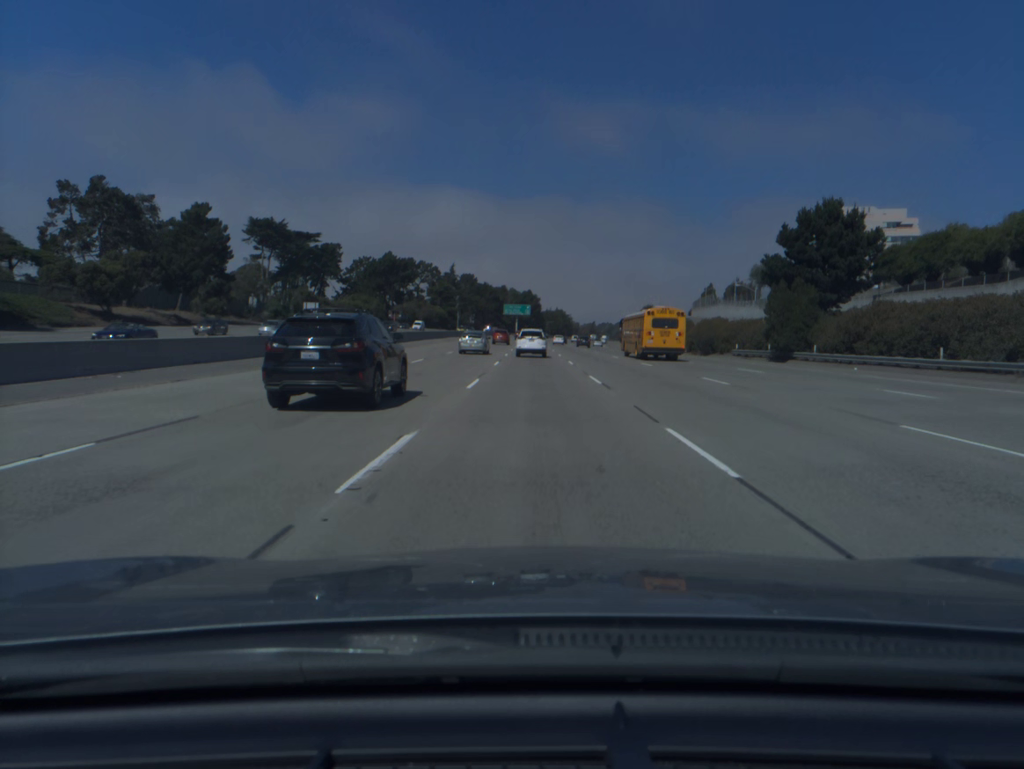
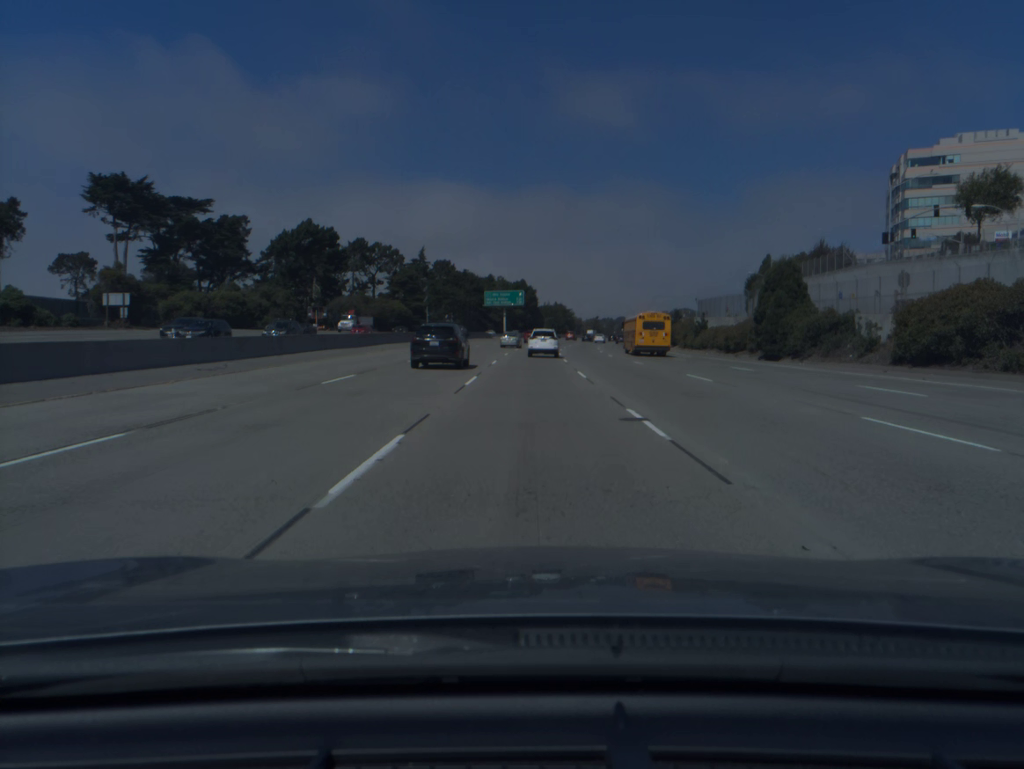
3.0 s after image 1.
(0.0, +70.2) m; 0°
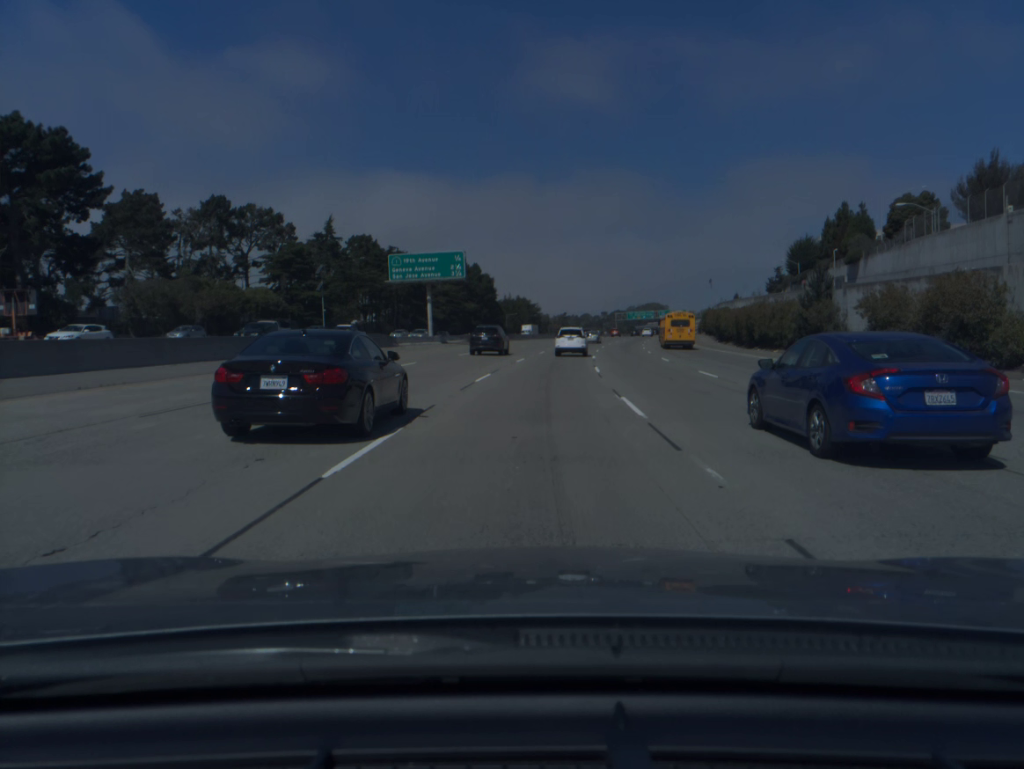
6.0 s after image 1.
(+0.9, +69.9) m; +3°
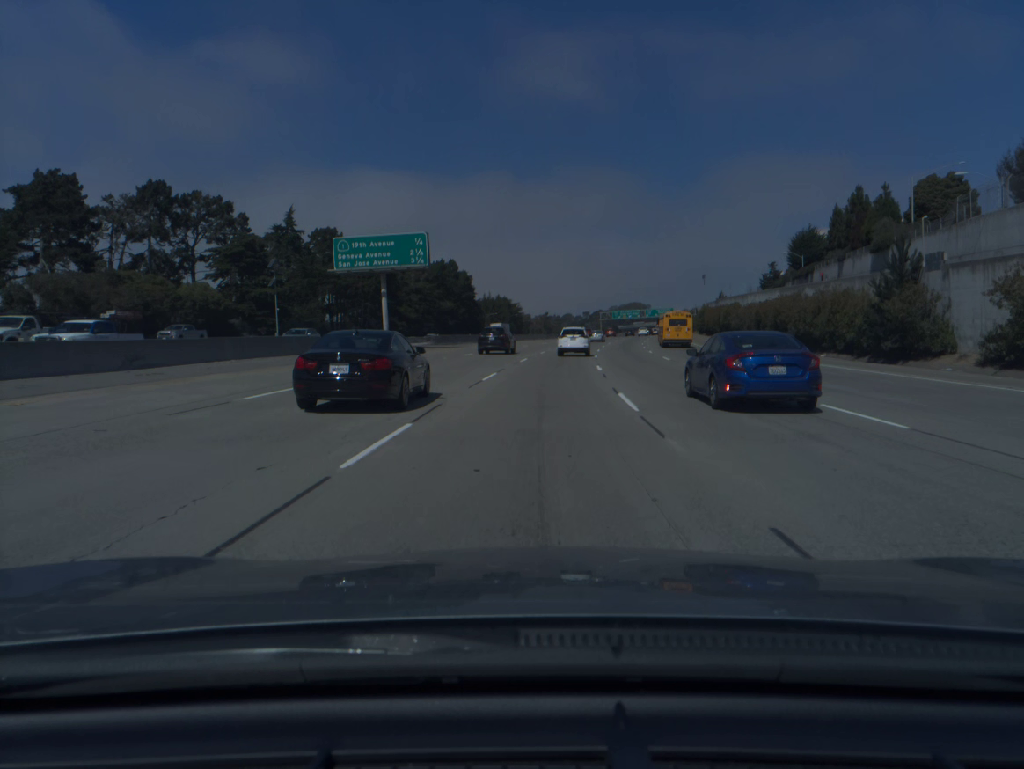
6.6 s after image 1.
(+0.2, +13.9) m; +1°
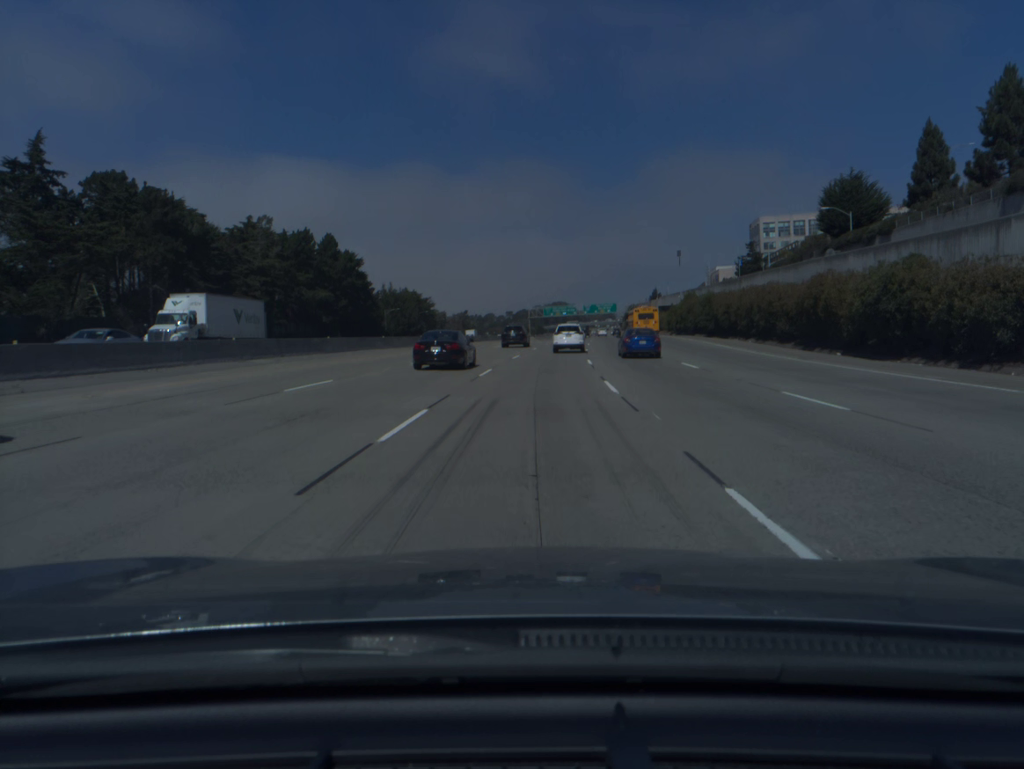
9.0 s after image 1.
(+2.8, +55.3) m; +6°
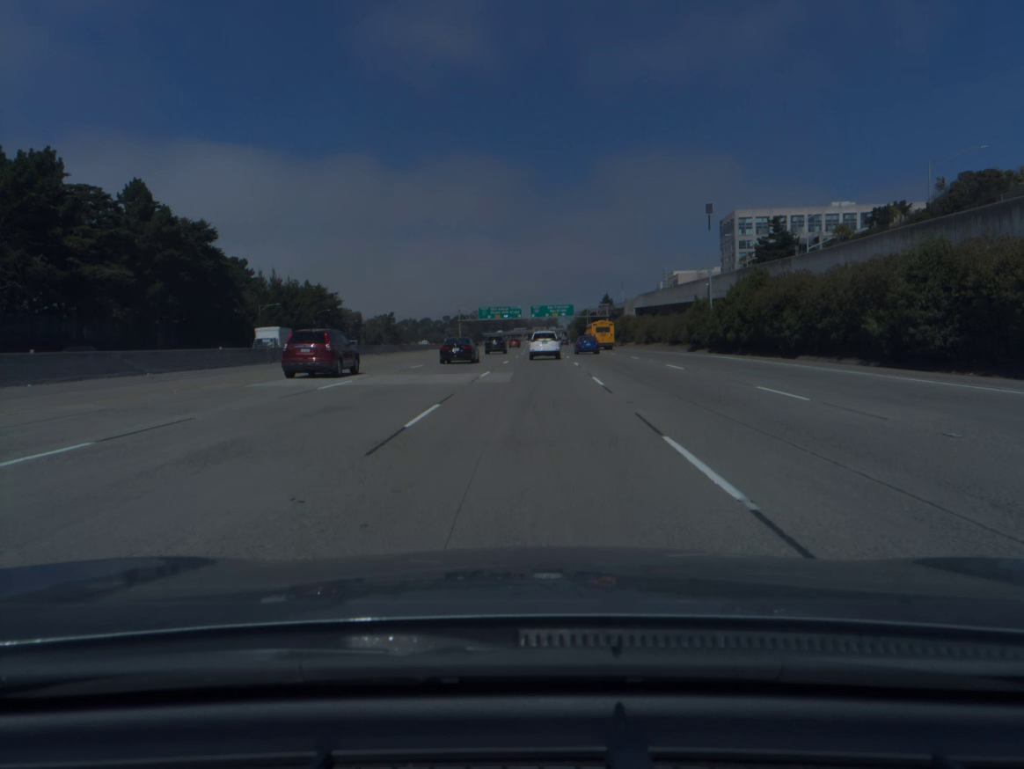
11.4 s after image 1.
(+2.1, +55.0) m; +4°
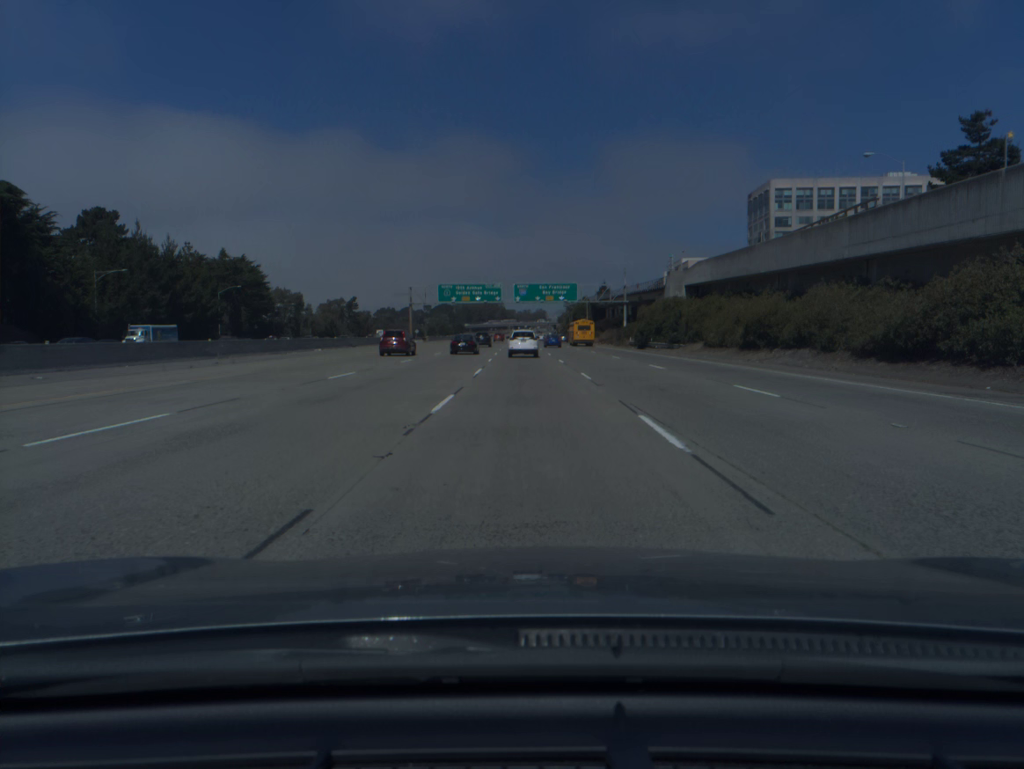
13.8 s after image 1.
(+0.7, +55.0) m; +1°
